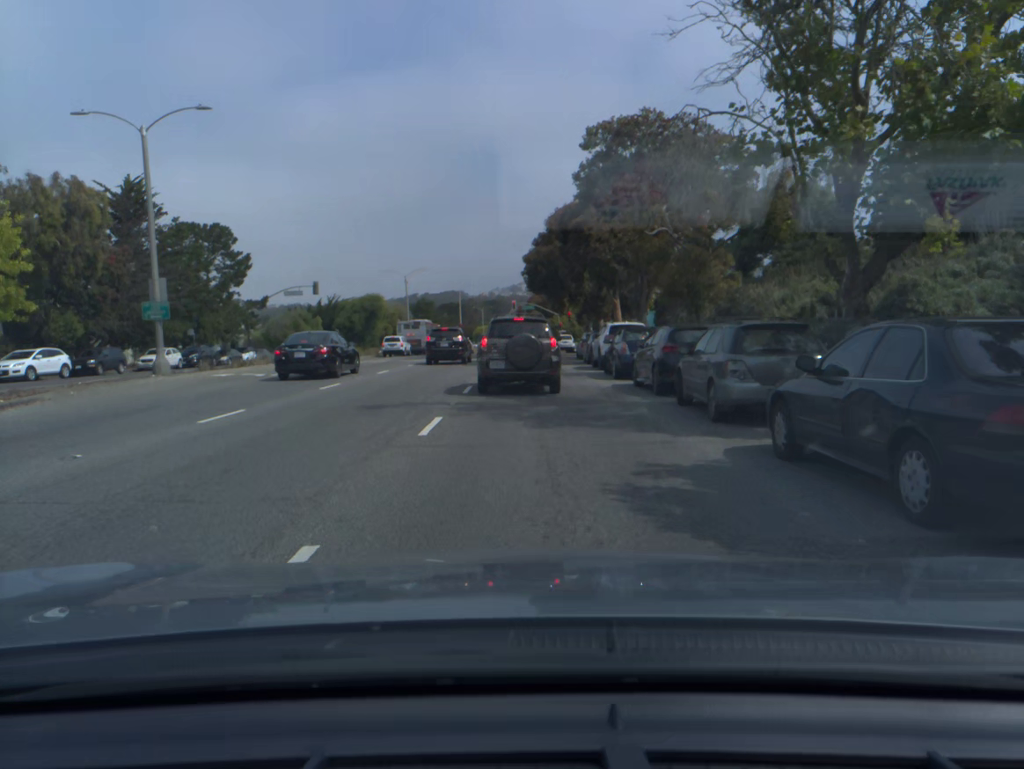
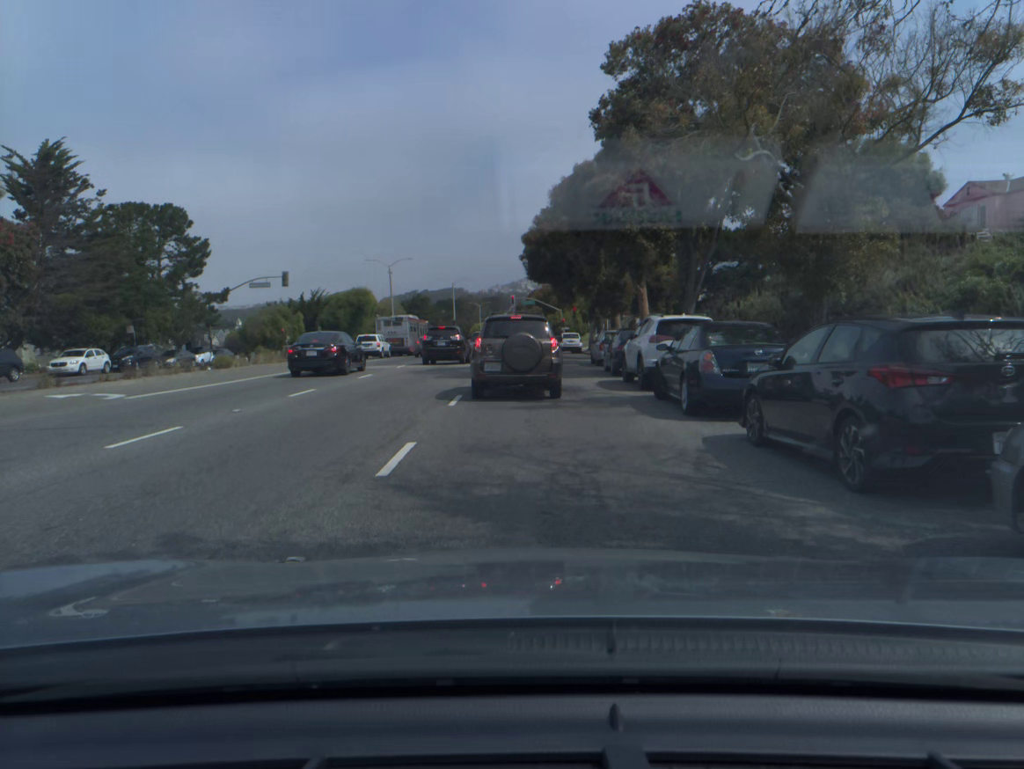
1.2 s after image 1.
(0.0, +10.1) m; 0°
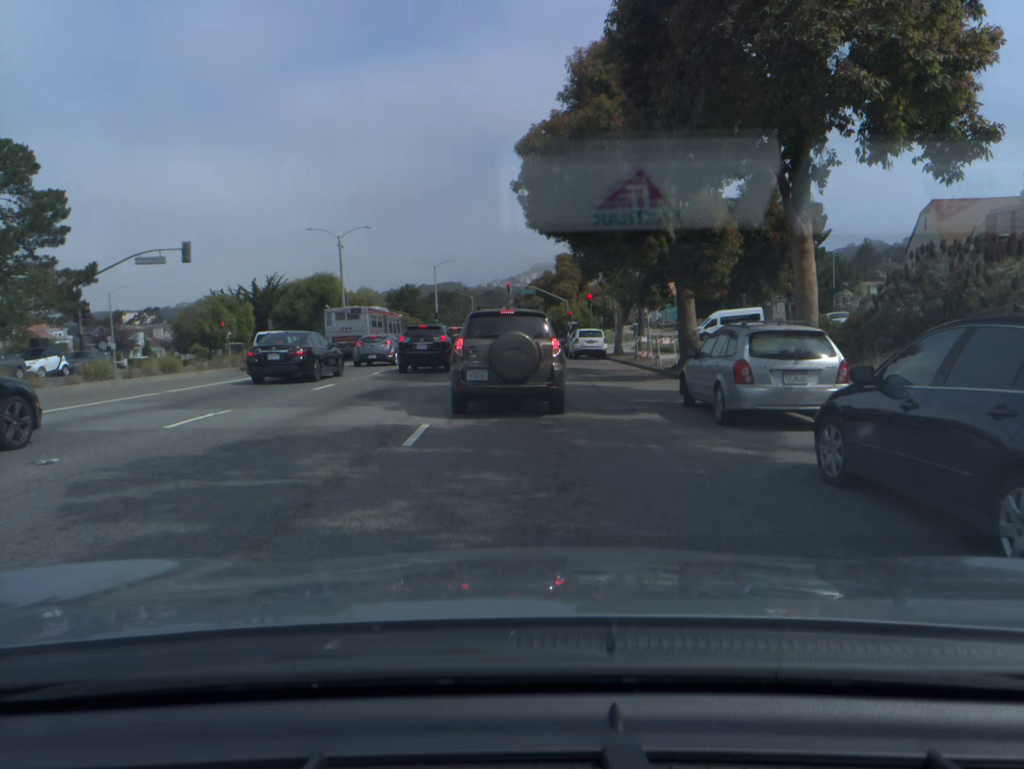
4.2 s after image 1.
(0.0, +20.0) m; 0°
